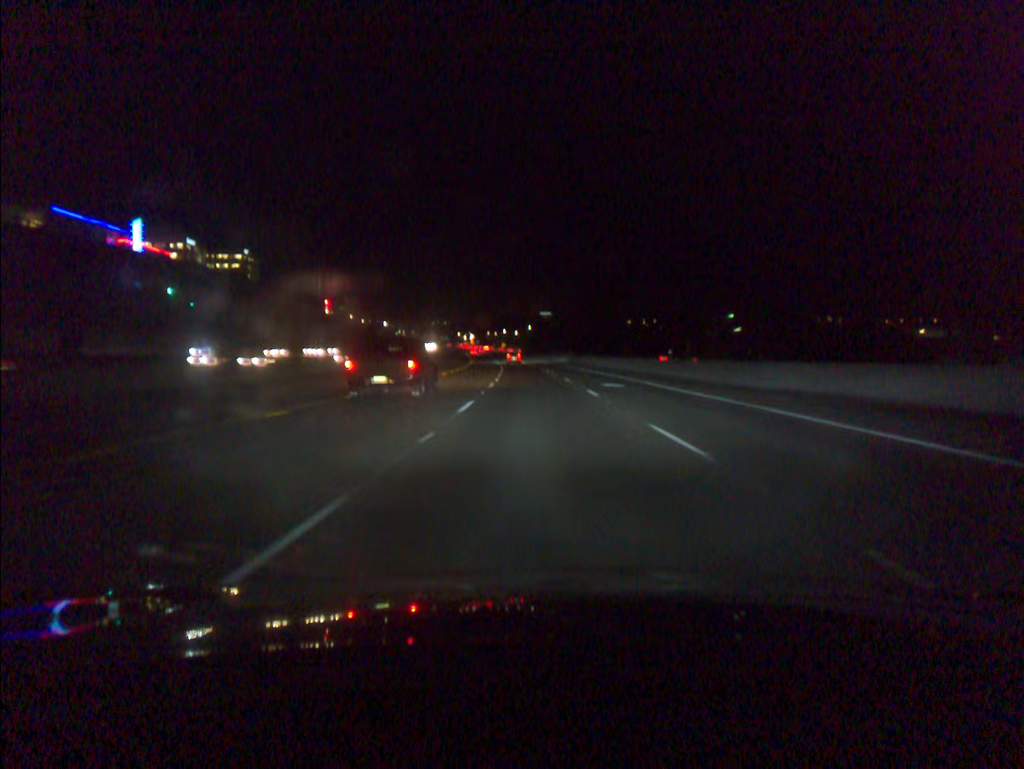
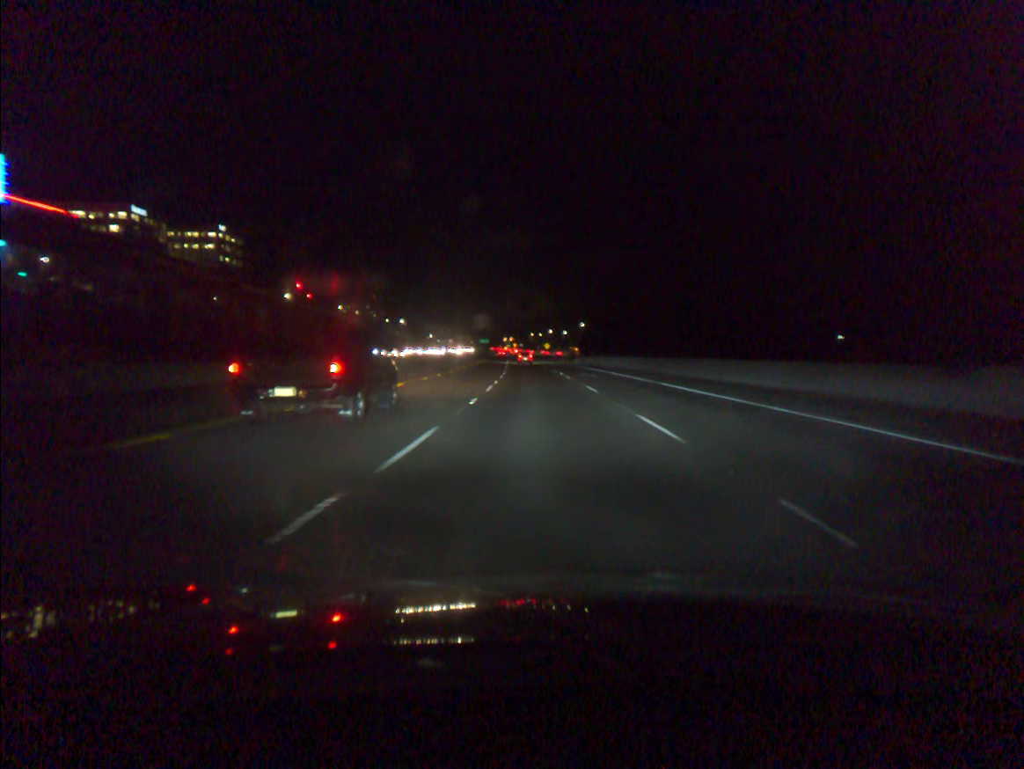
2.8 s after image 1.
(-2.7, +85.3) m; -4°
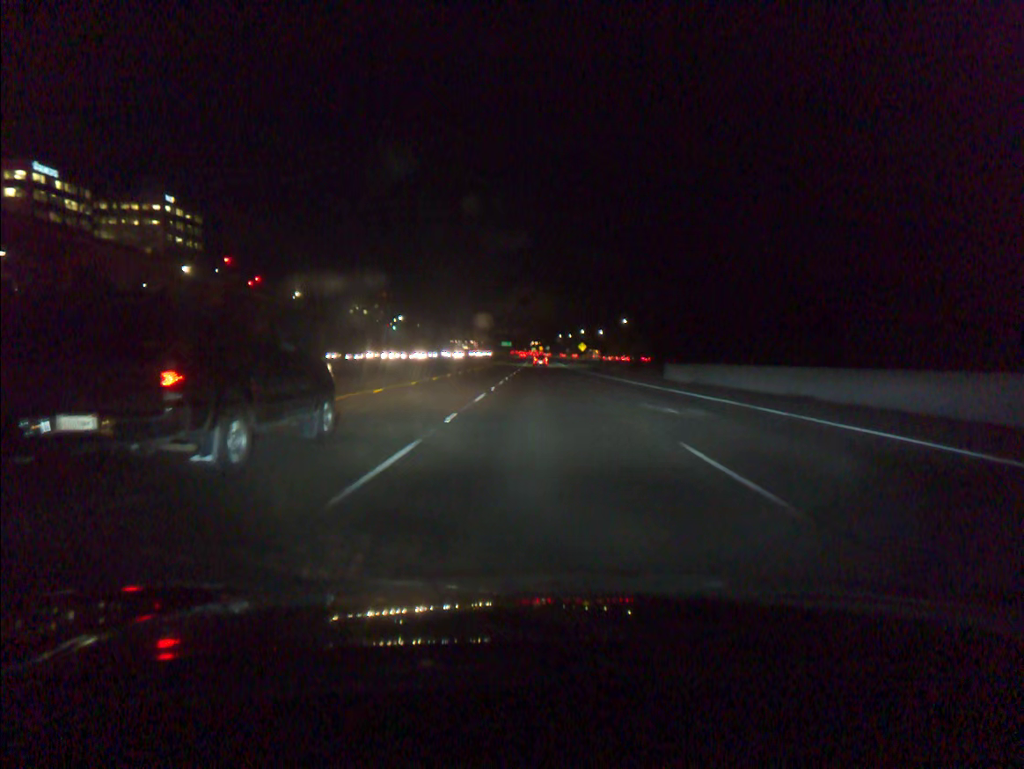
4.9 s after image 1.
(-1.1, +62.7) m; -2°
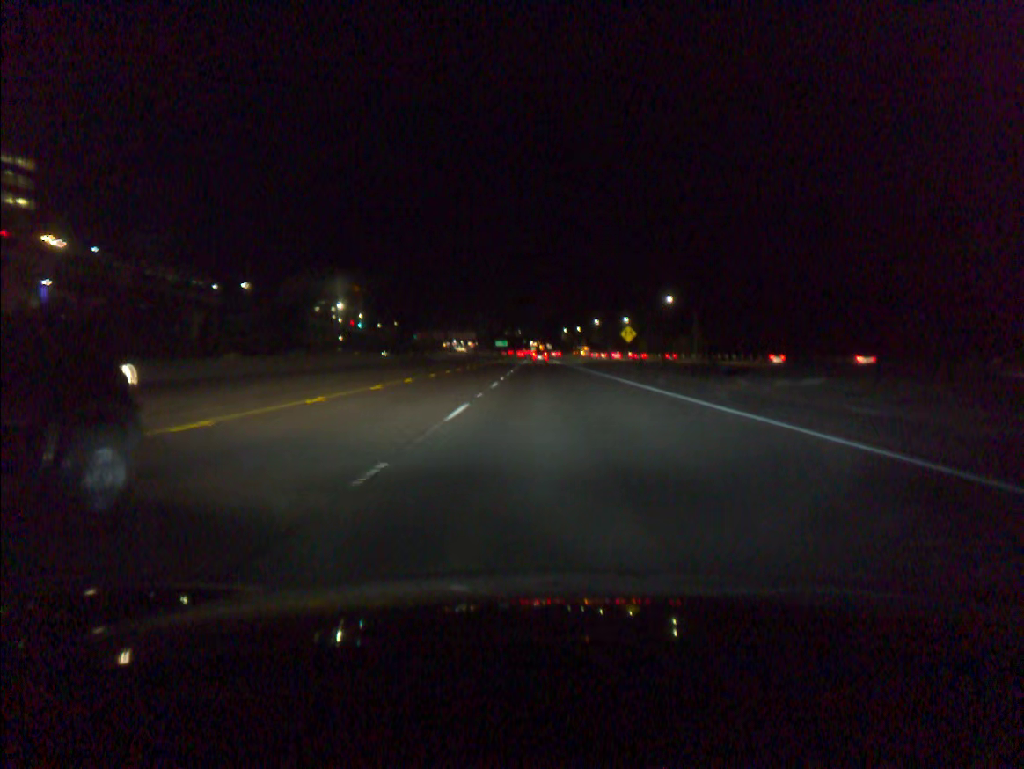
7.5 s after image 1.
(-0.5, +81.4) m; 0°
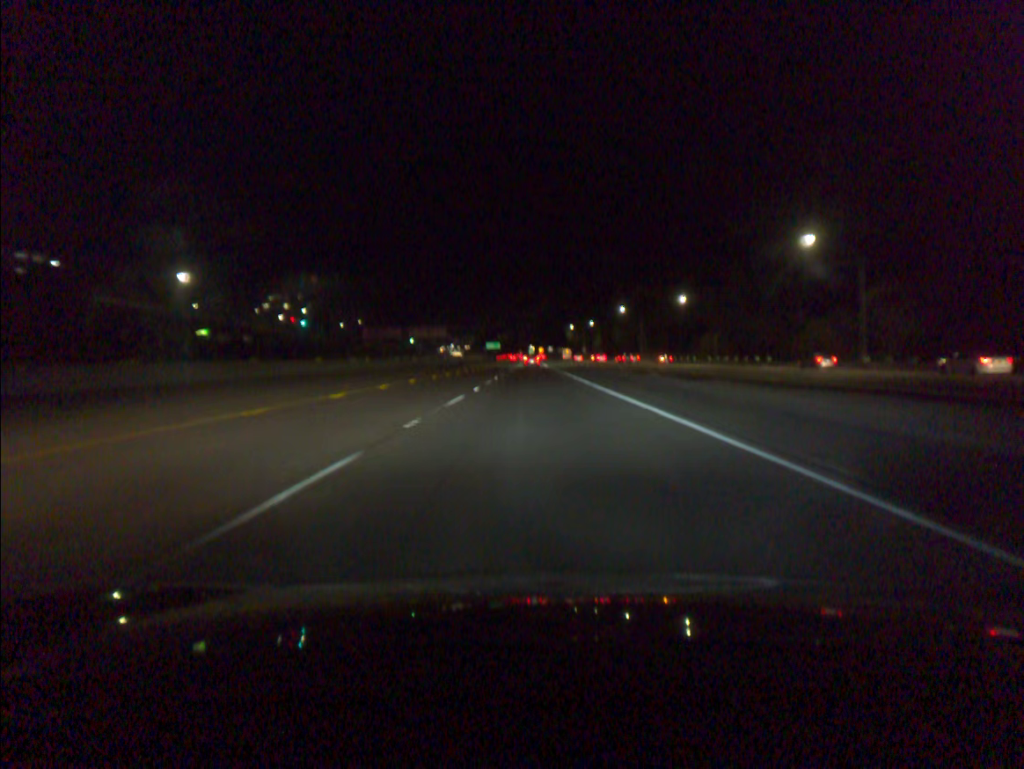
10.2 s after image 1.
(0.0, +82.4) m; 0°
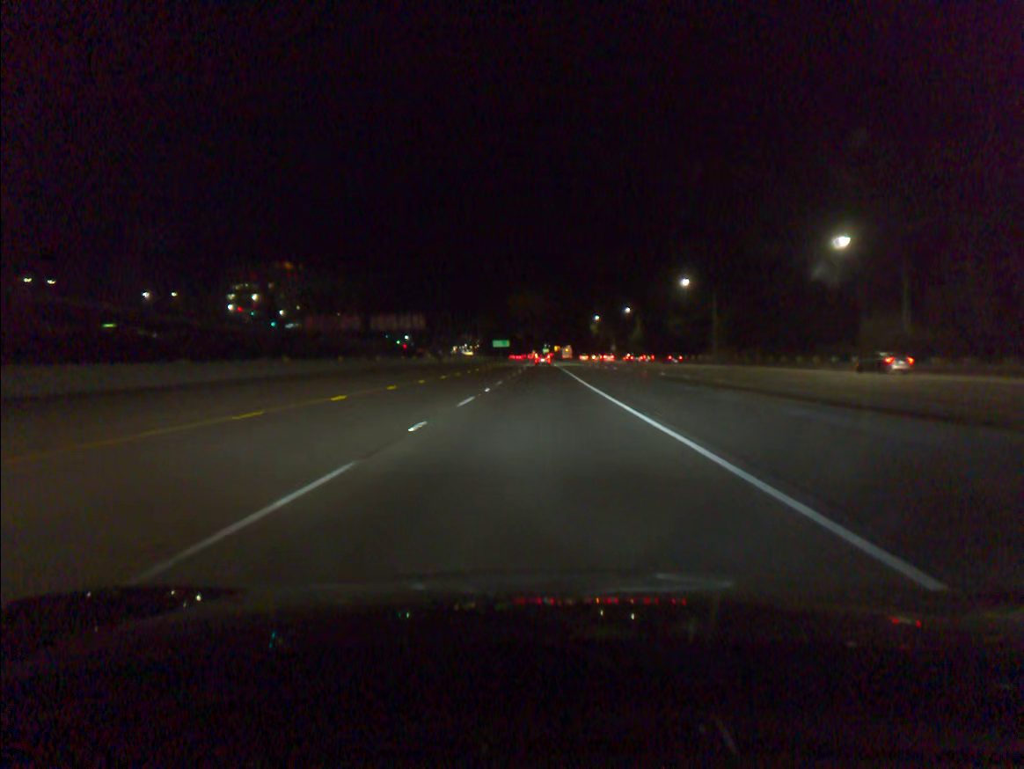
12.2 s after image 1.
(-0.3, +59.2) m; -1°
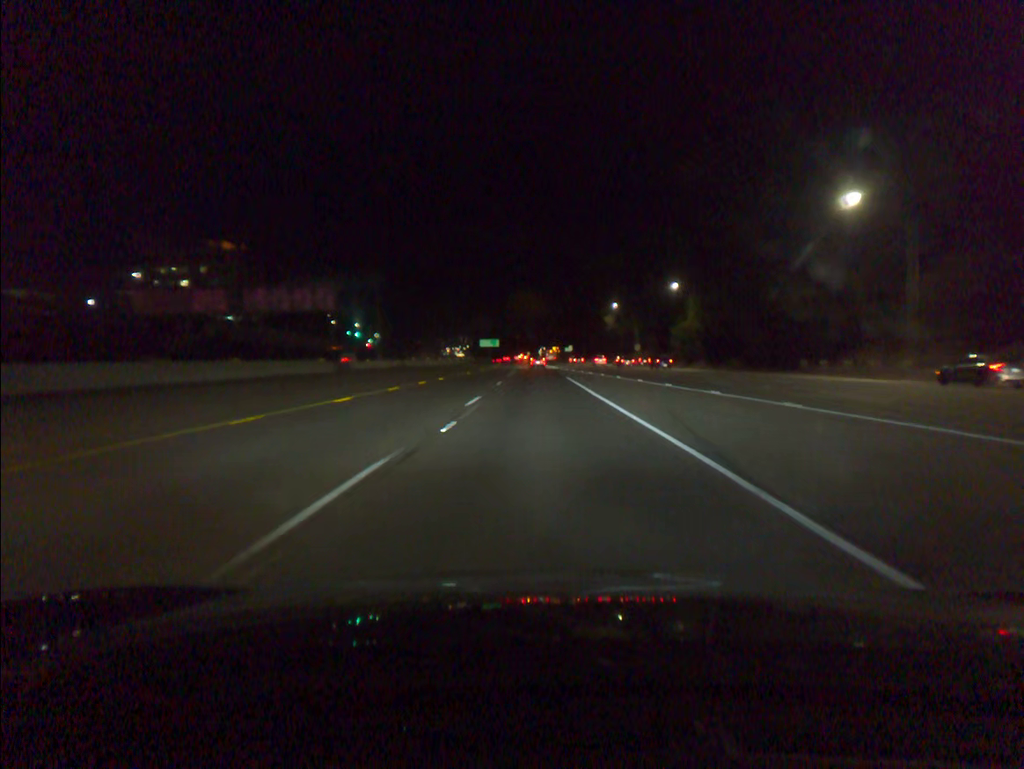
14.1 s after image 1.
(-0.1, +59.2) m; 0°
